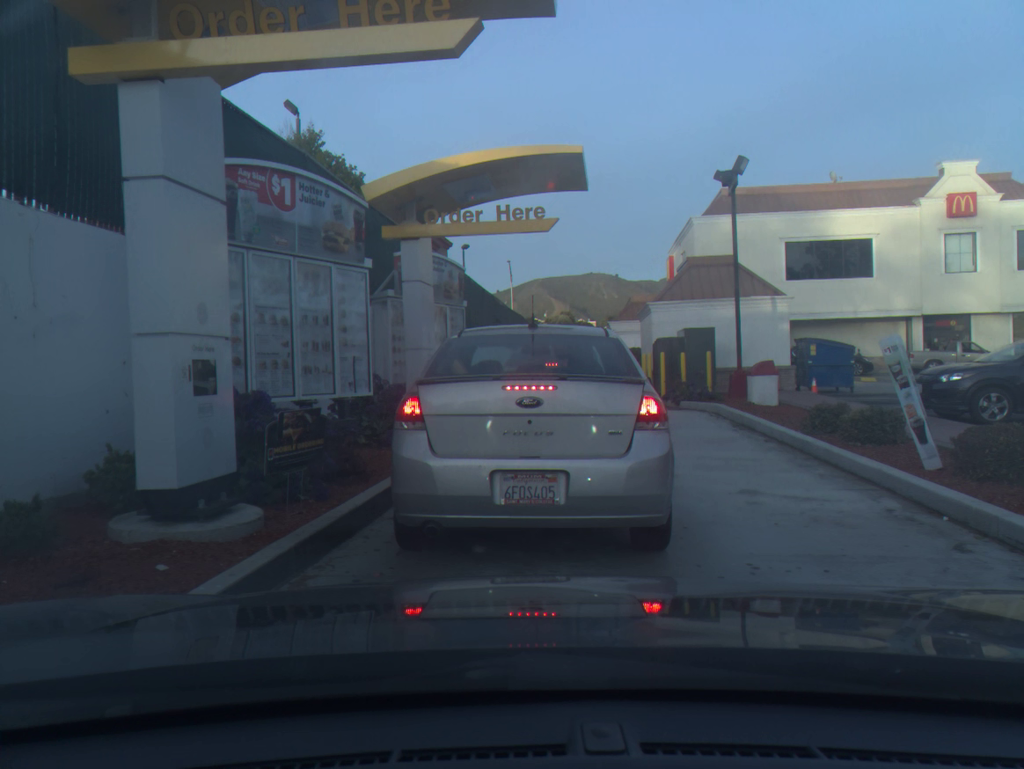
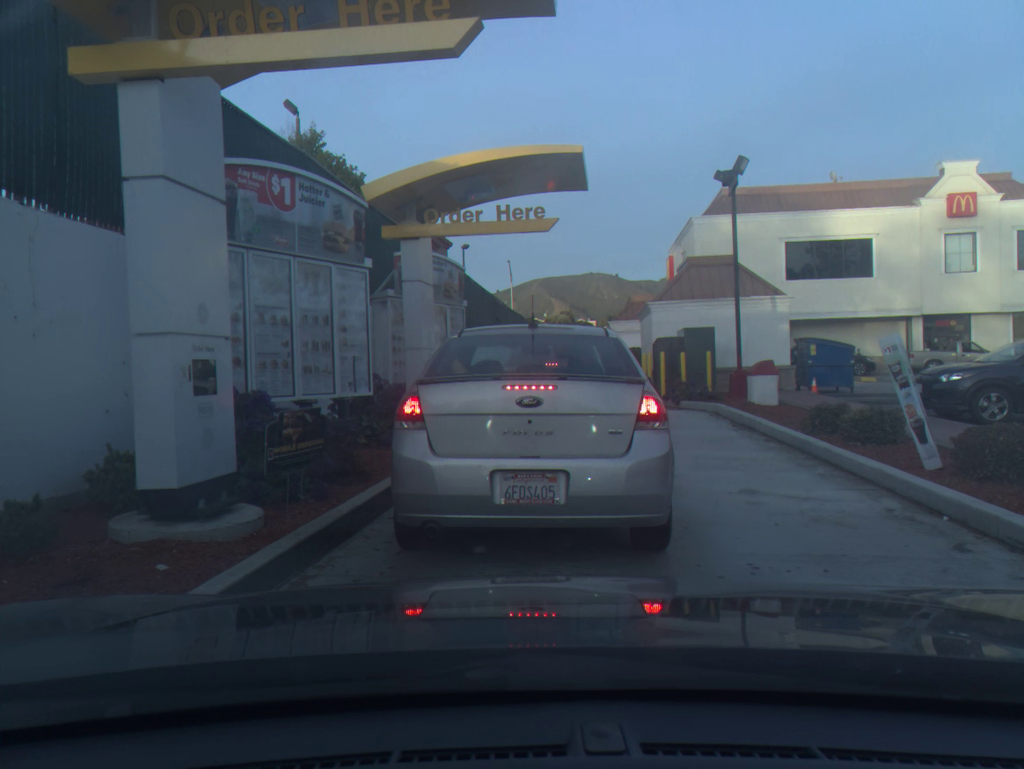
(0.0, 0.0) m; 0°
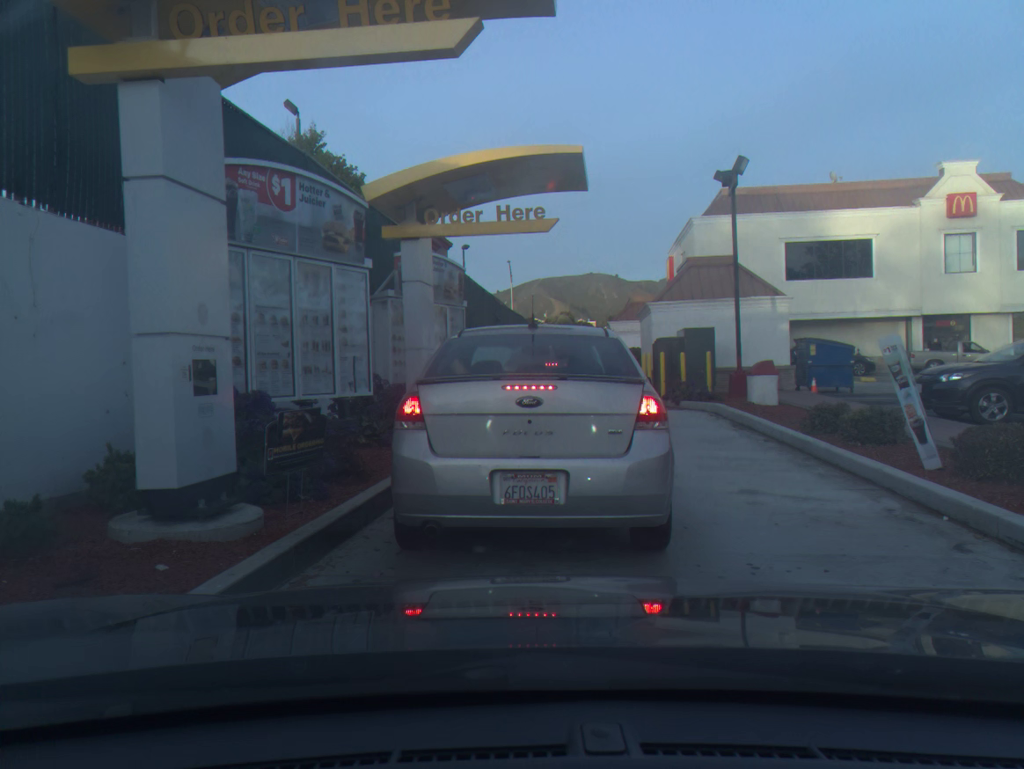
(0.0, 0.0) m; 0°
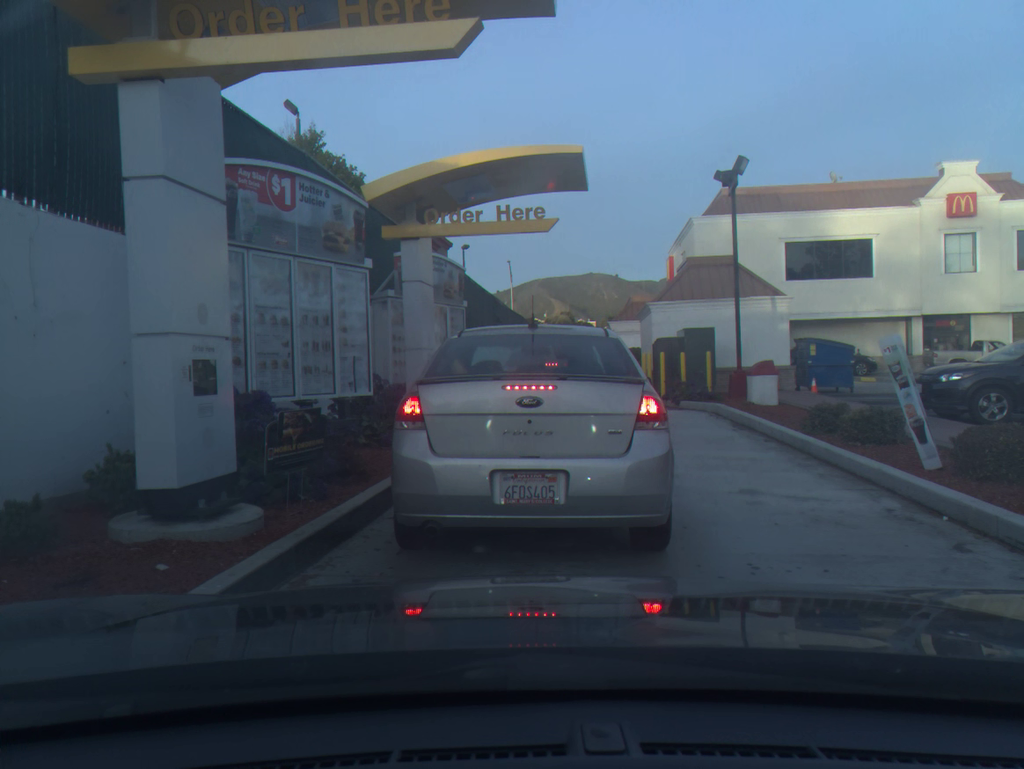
(0.0, 0.0) m; 0°
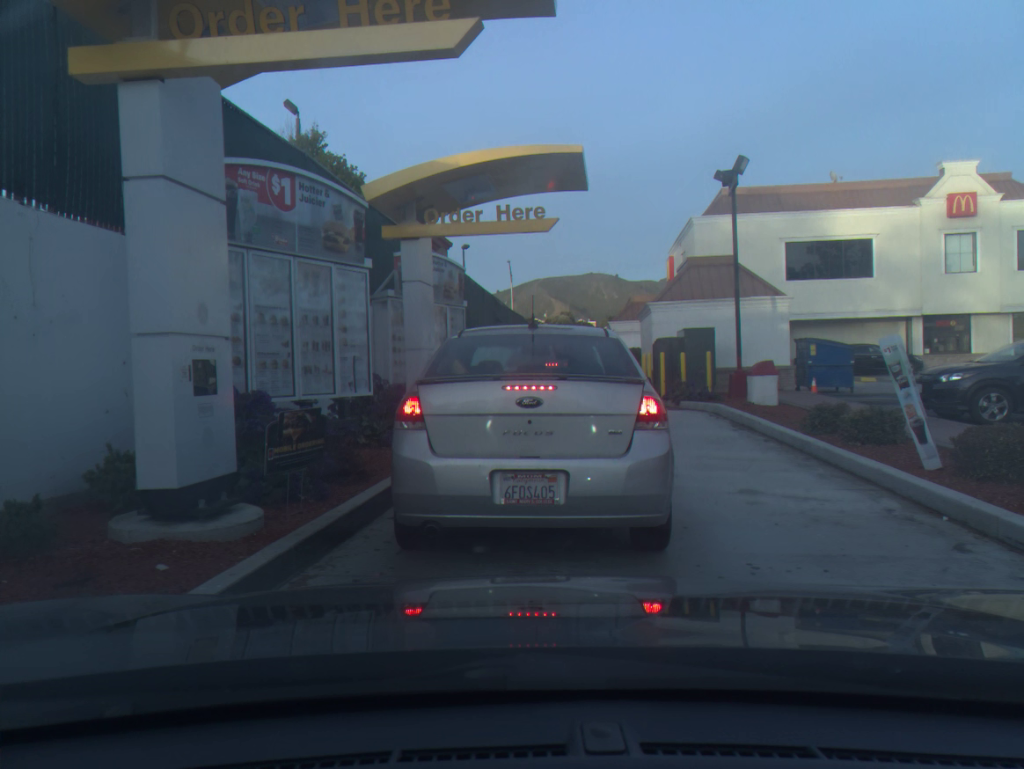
(0.0, 0.0) m; 0°
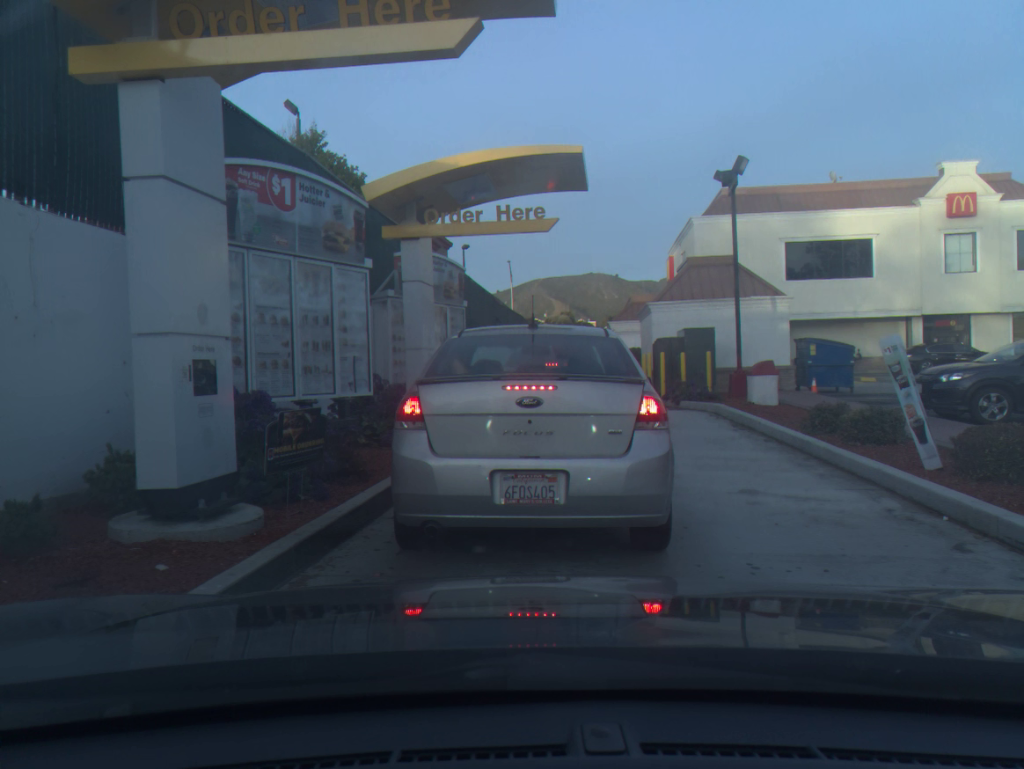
(0.0, 0.0) m; 0°
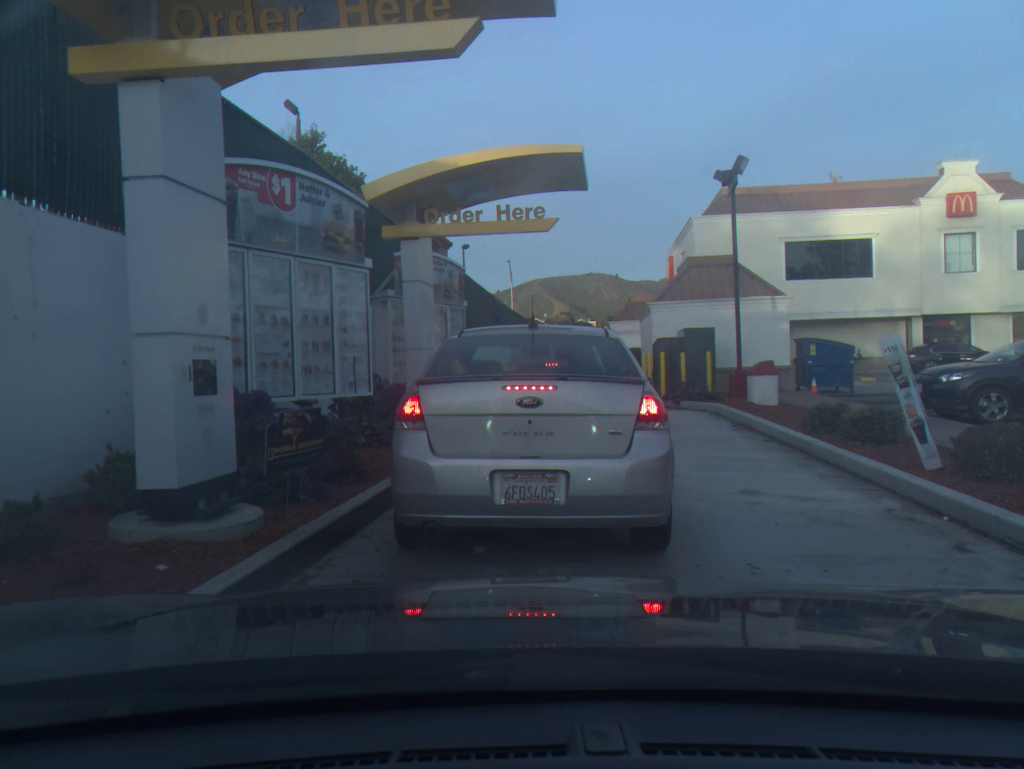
(0.0, 0.0) m; 0°
